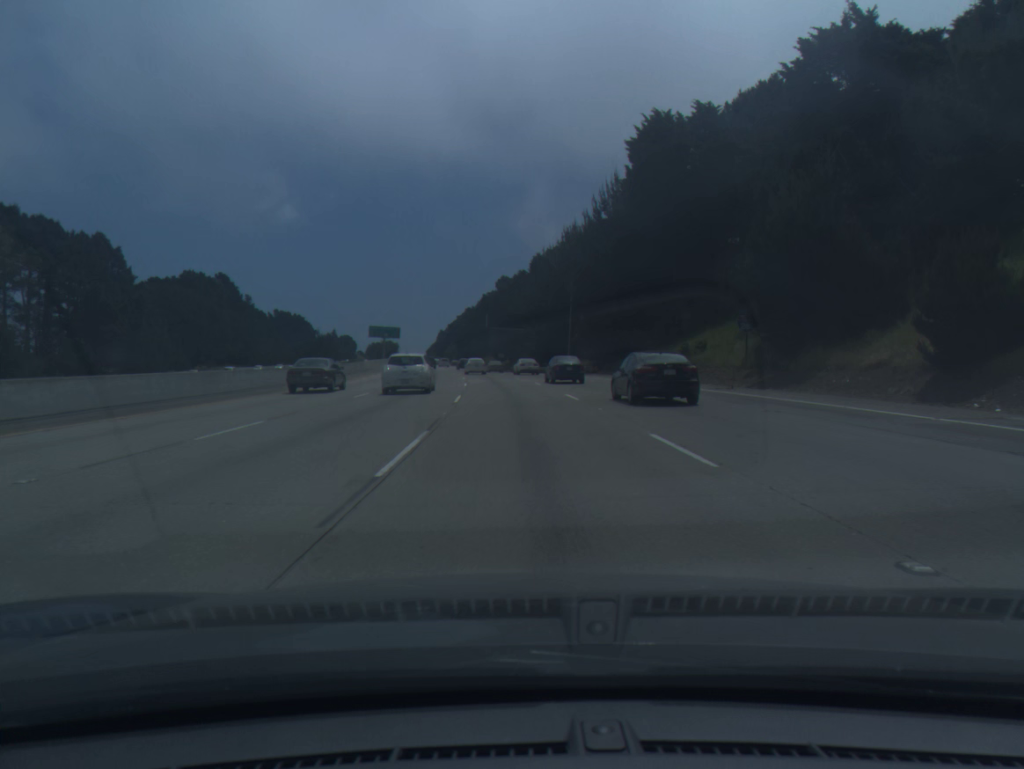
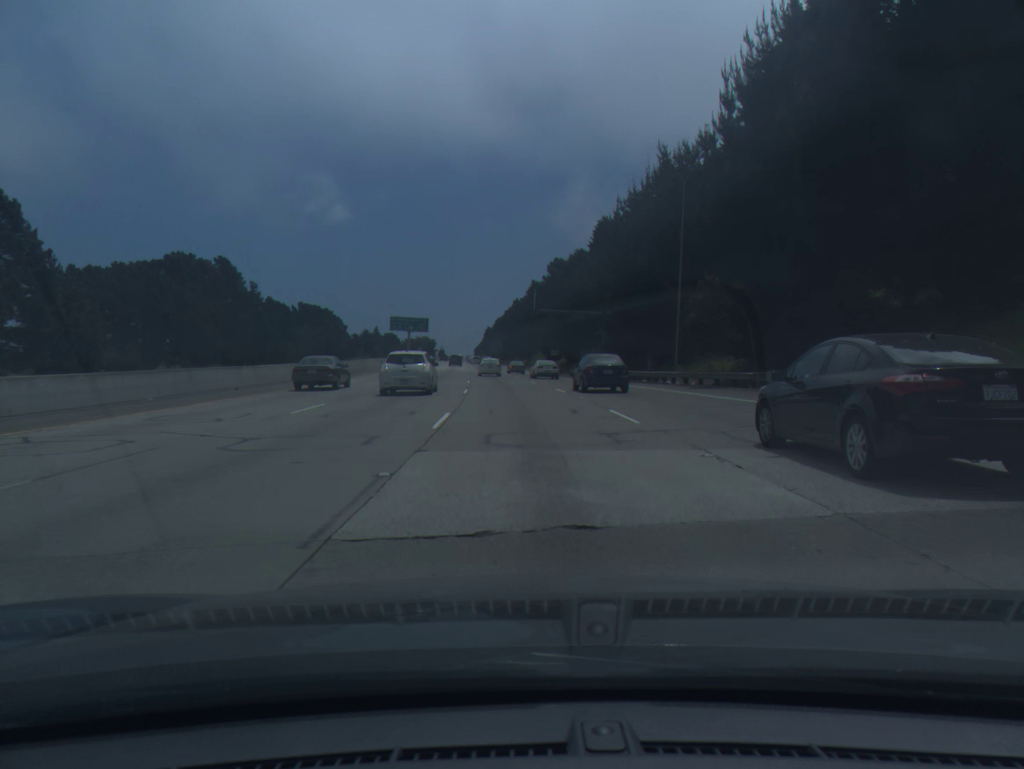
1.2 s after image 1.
(-1.3, +38.3) m; -4°
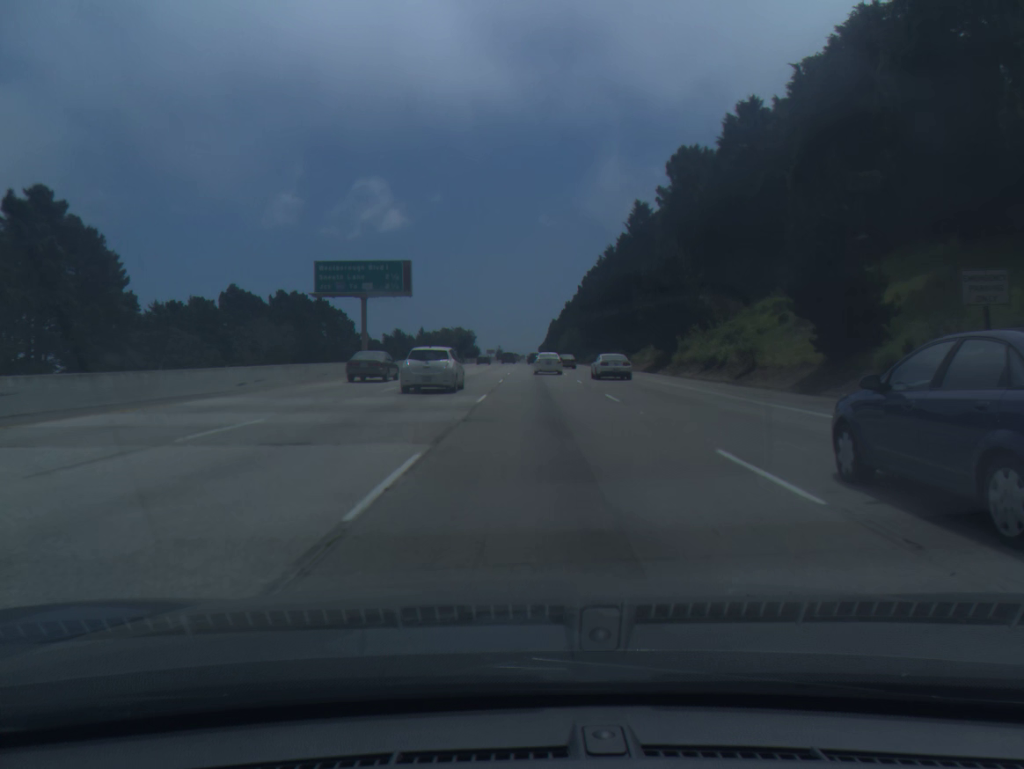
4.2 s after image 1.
(-5.2, +94.9) m; -5°
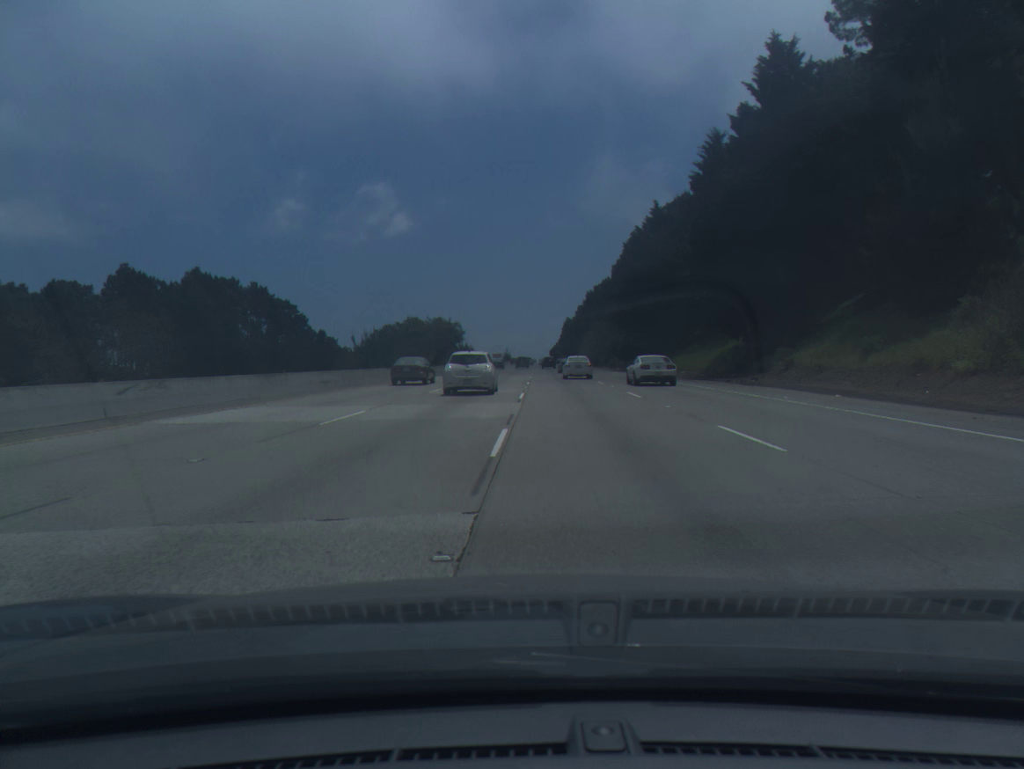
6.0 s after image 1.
(-0.3, +55.0) m; -1°
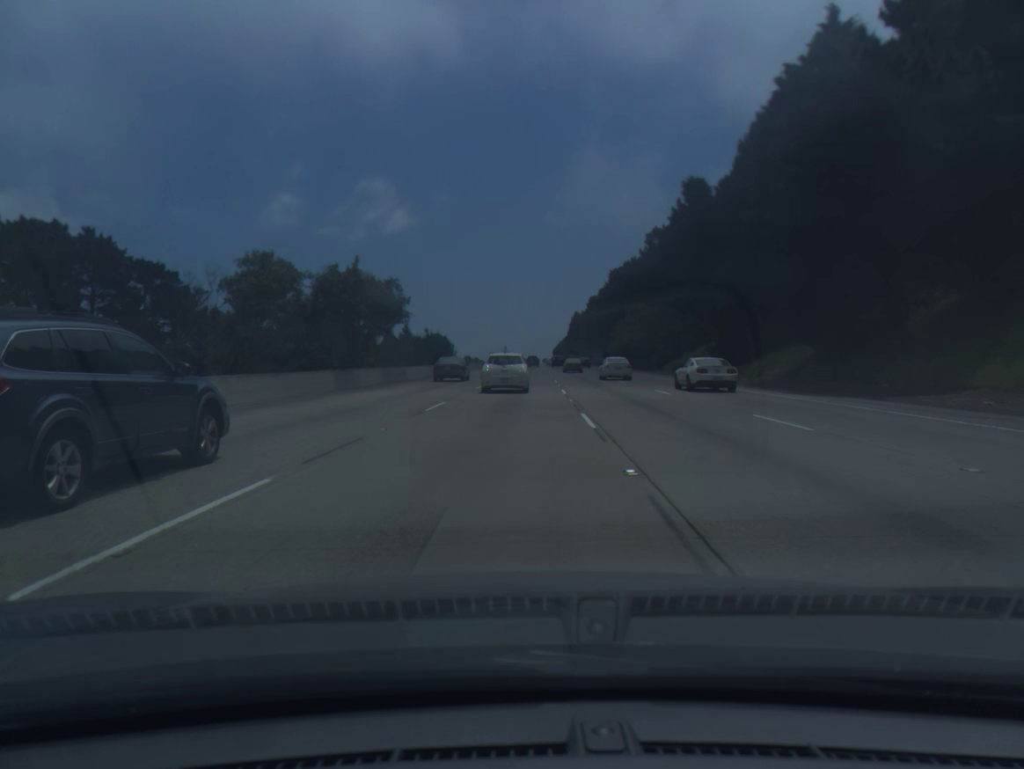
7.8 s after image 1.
(-0.3, +54.8) m; 0°
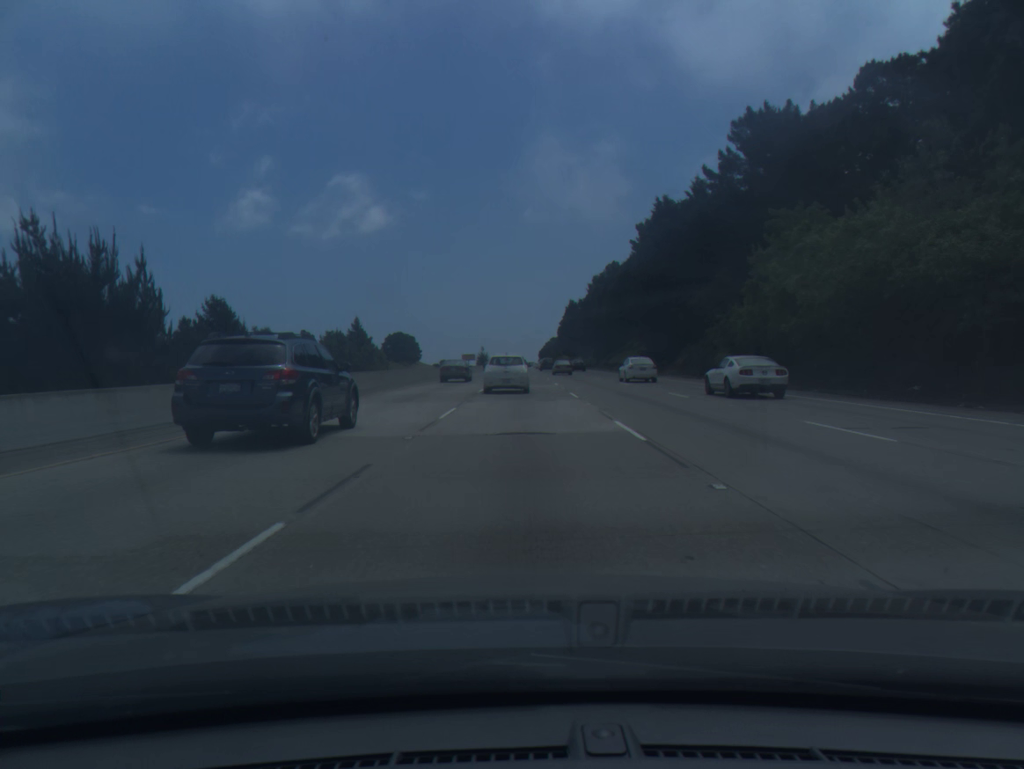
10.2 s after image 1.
(+0.9, +74.9) m; +1°
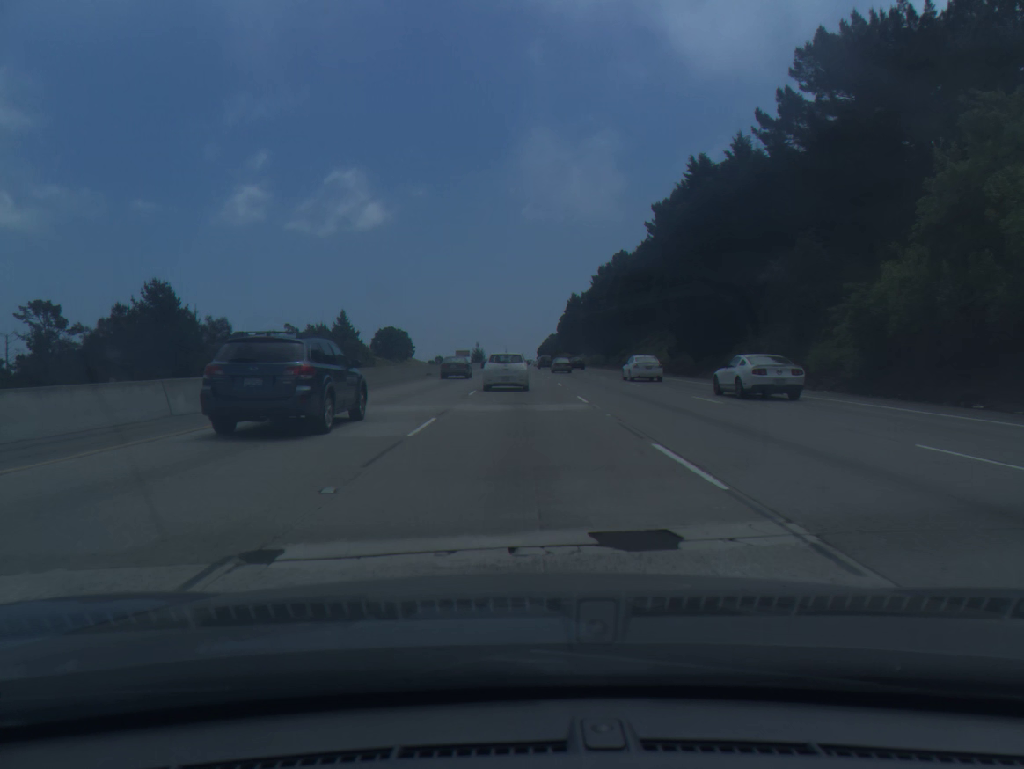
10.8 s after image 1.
(0.0, +19.1) m; 0°
